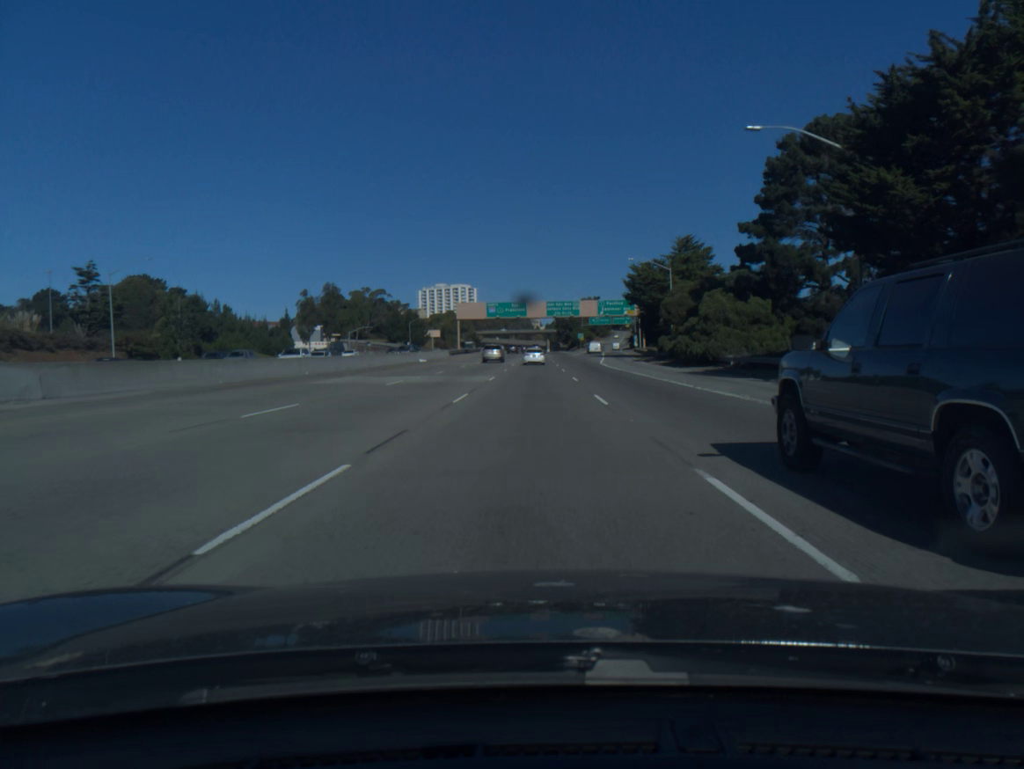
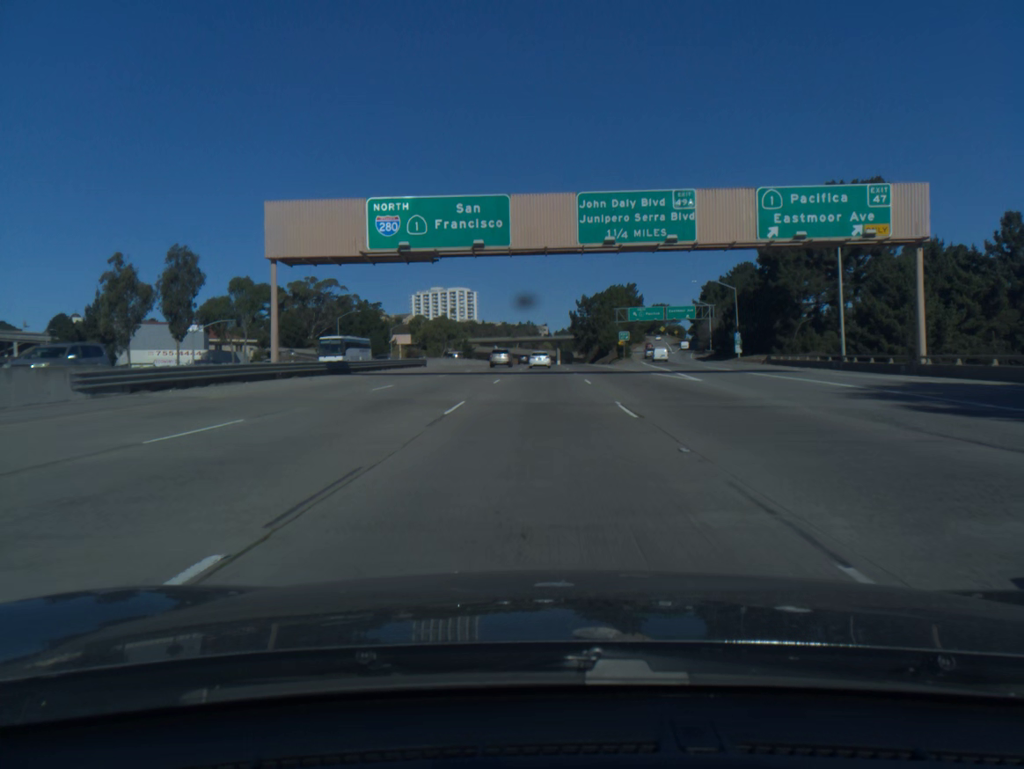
(-0.6, +91.4) m; 0°
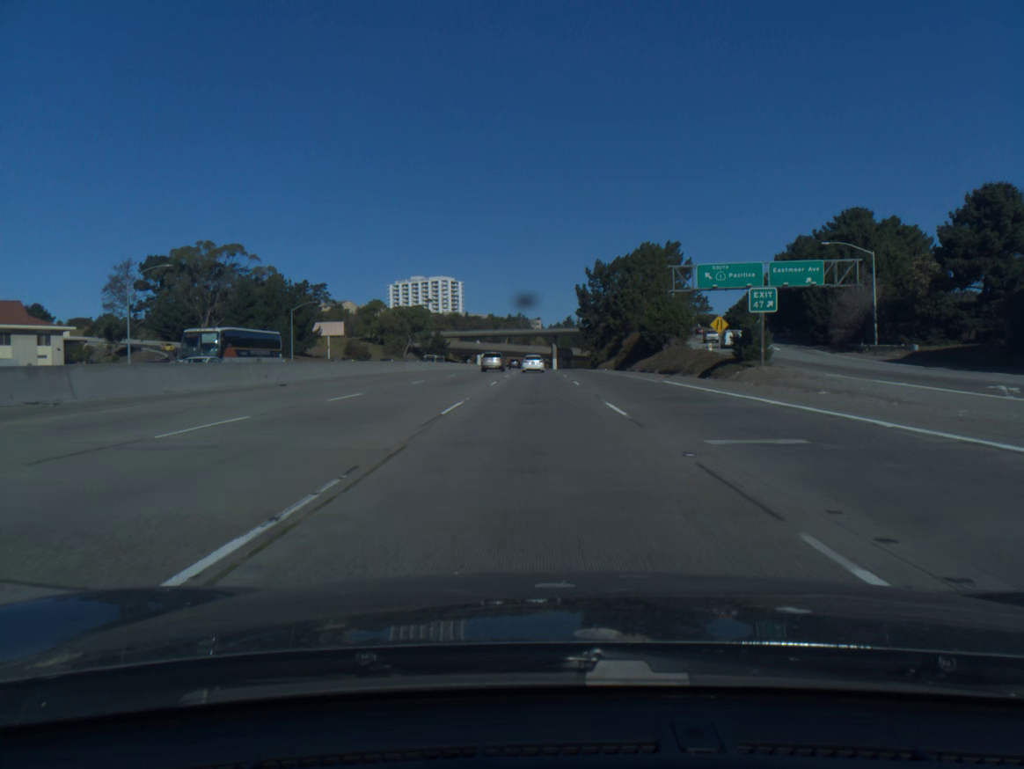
(+0.3, +72.5) m; 0°
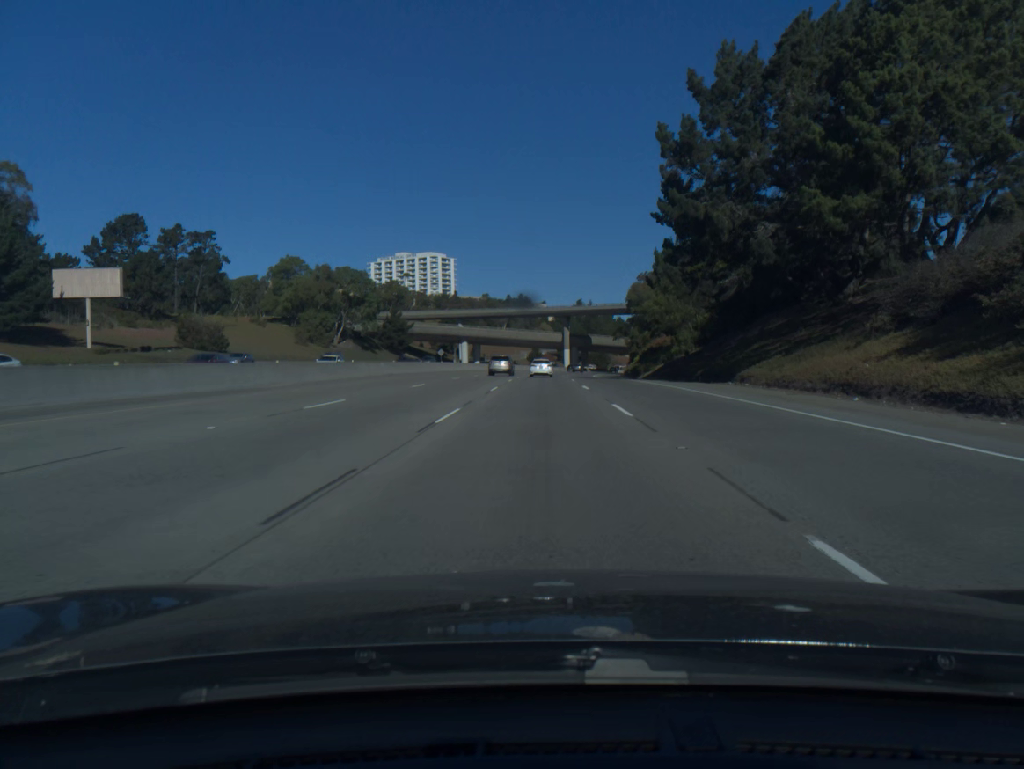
(-0.4, +90.0) m; 0°
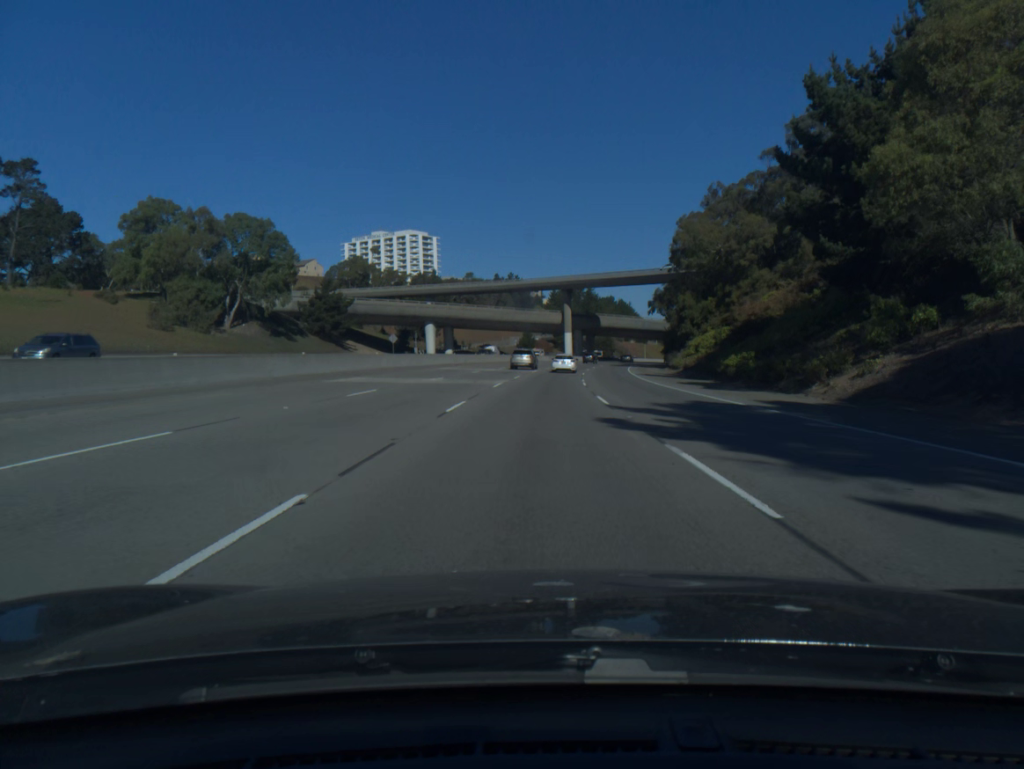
(+0.2, +53.7) m; 0°
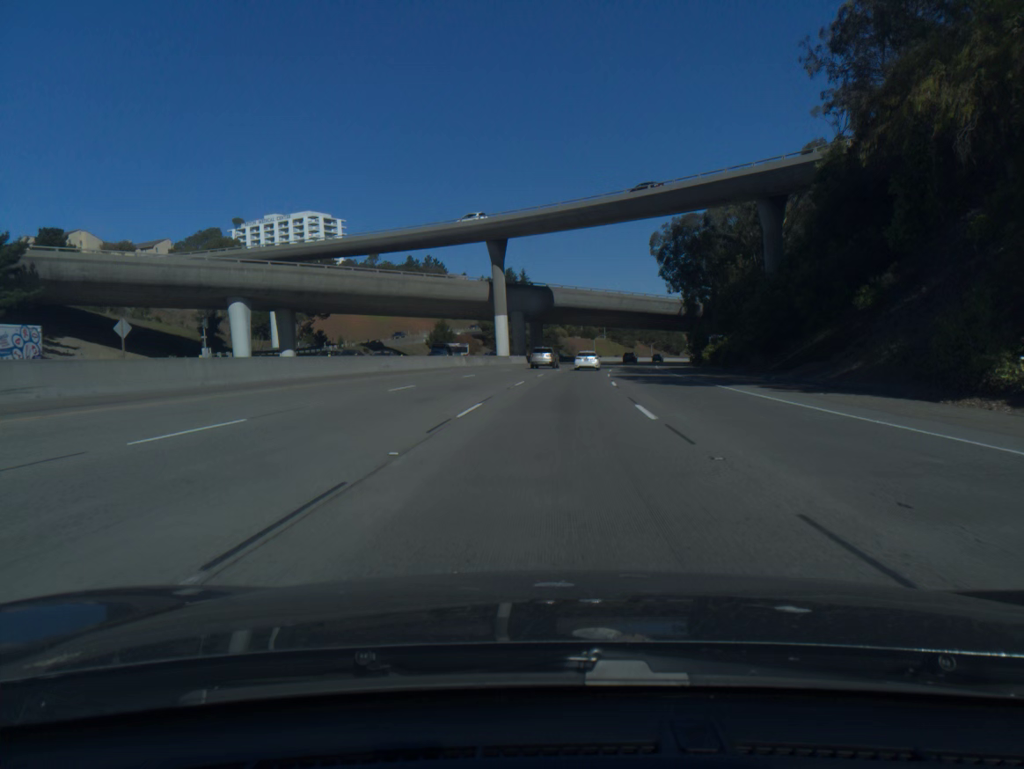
(+2.1, +70.8) m; +5°
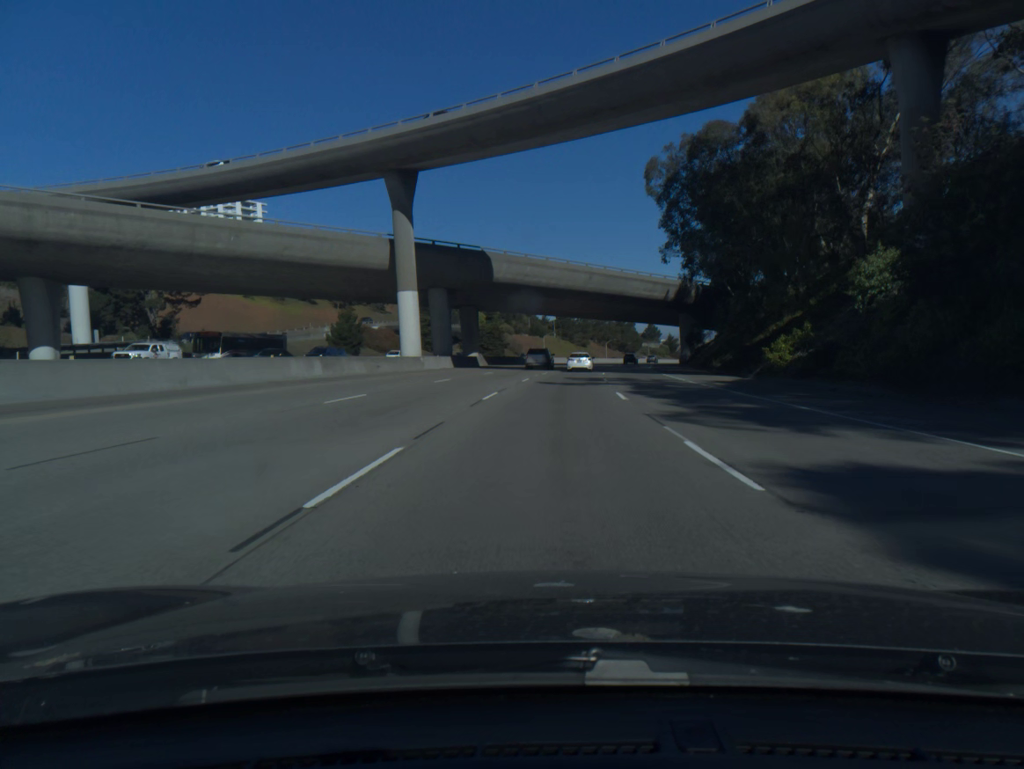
(+1.2, +34.9) m; +4°
